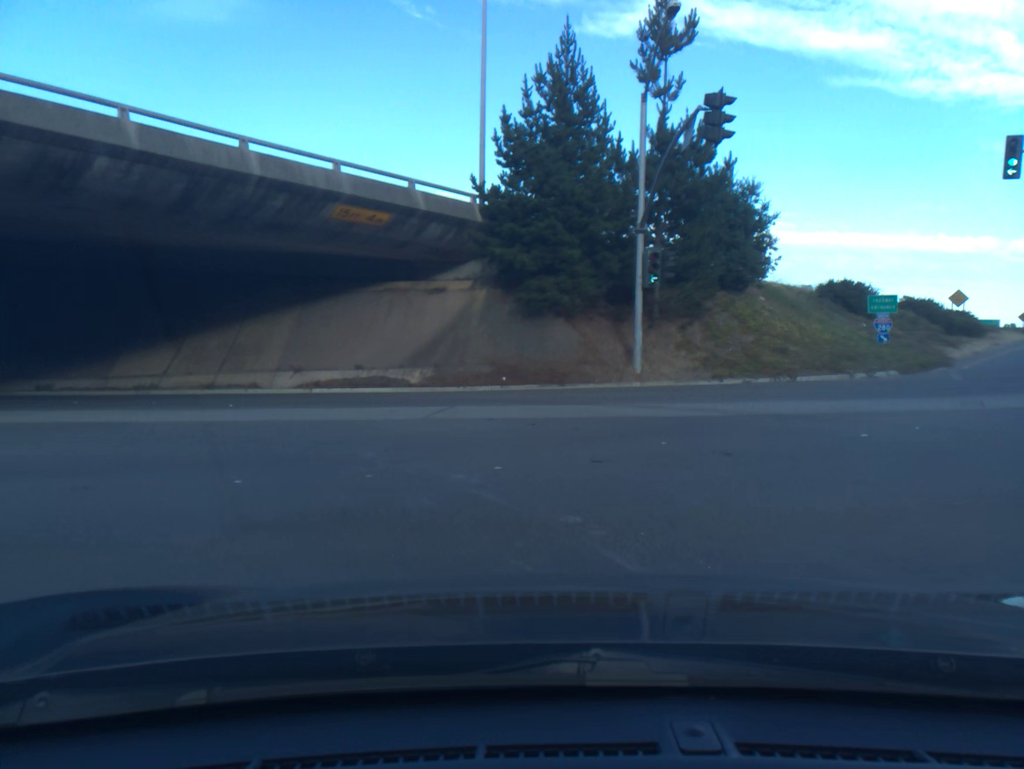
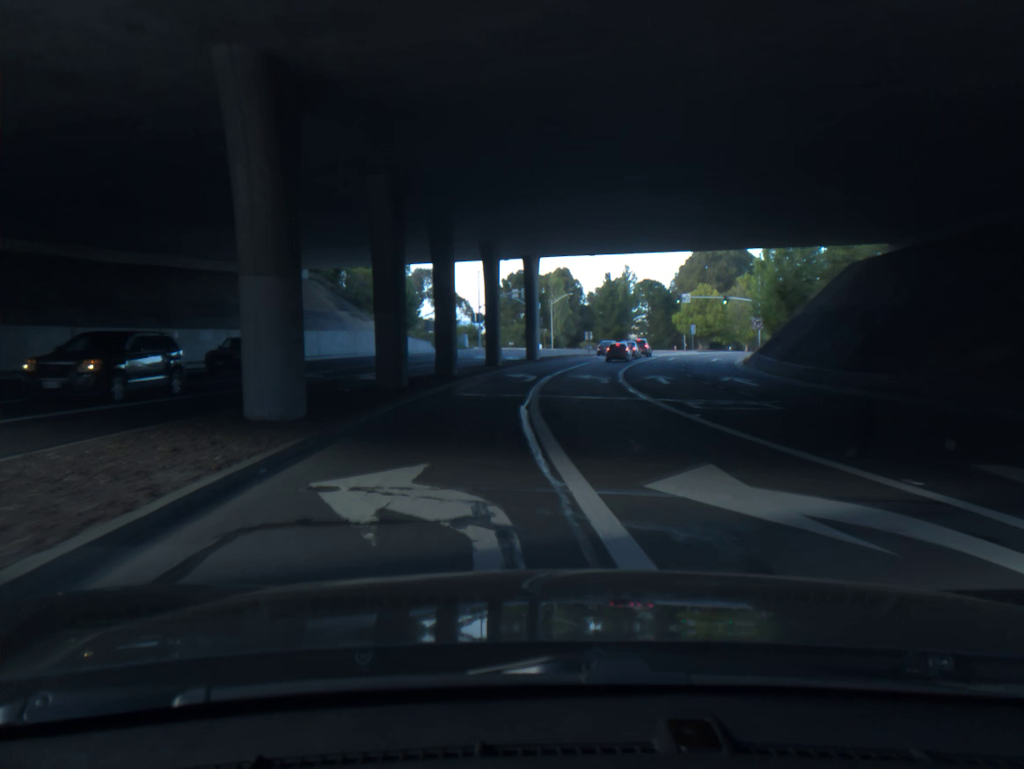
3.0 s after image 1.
(-16.1, +16.7) m; -76°
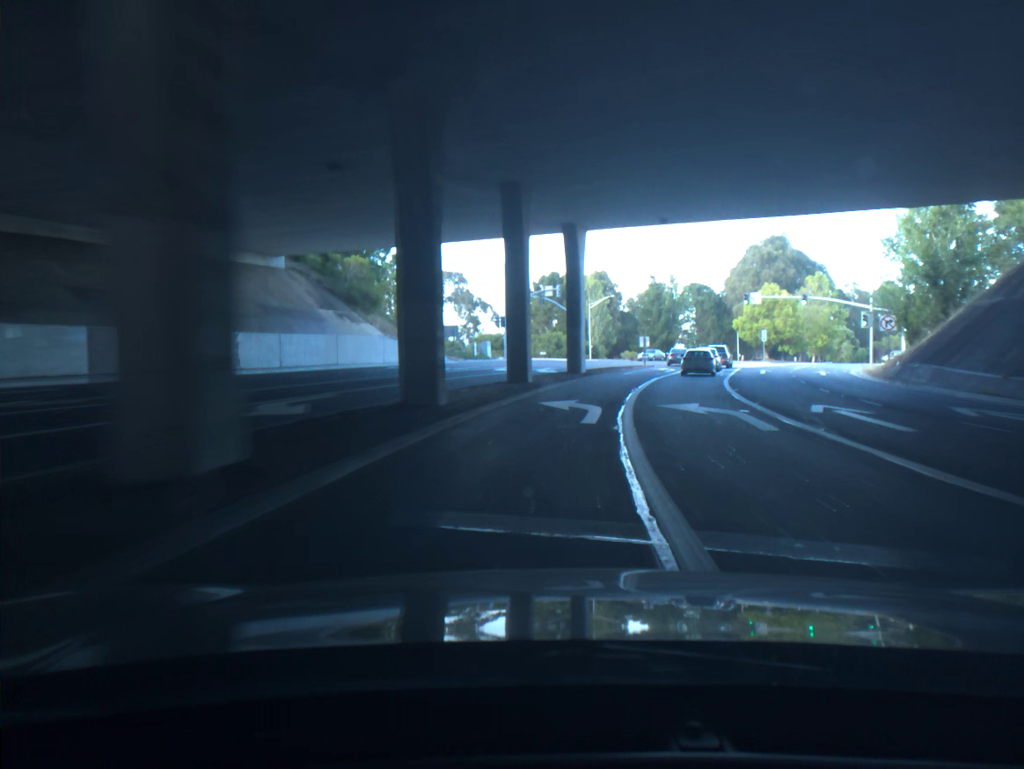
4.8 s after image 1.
(-0.3, +17.2) m; 0°
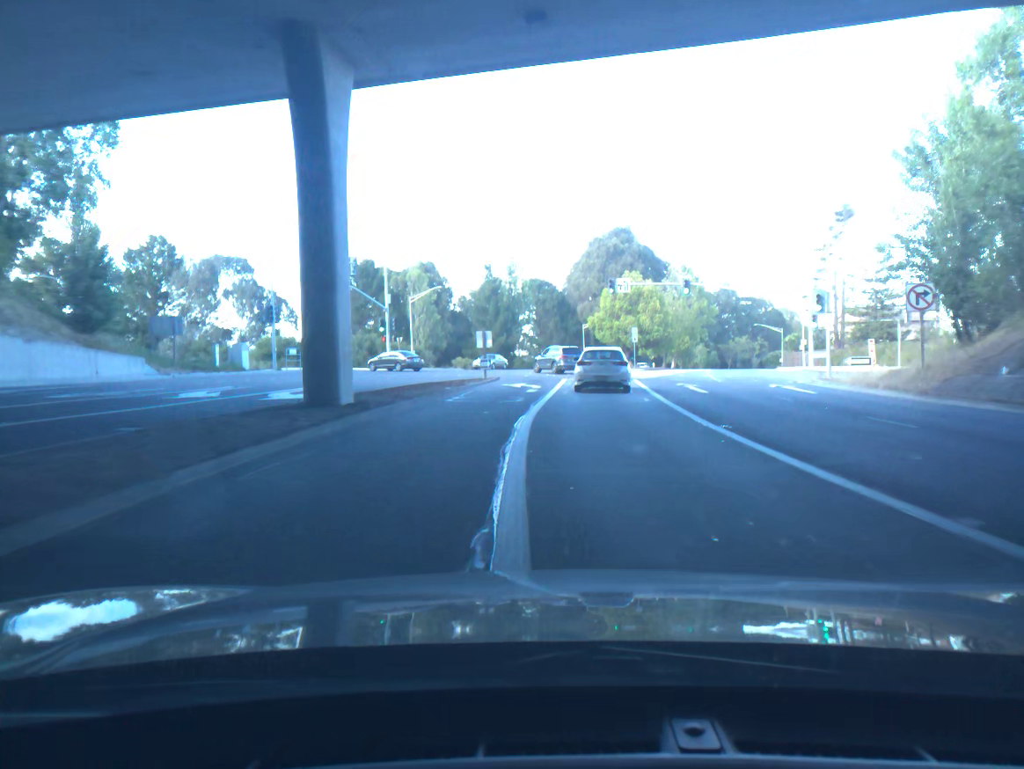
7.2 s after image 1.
(+2.6, +23.5) m; +13°
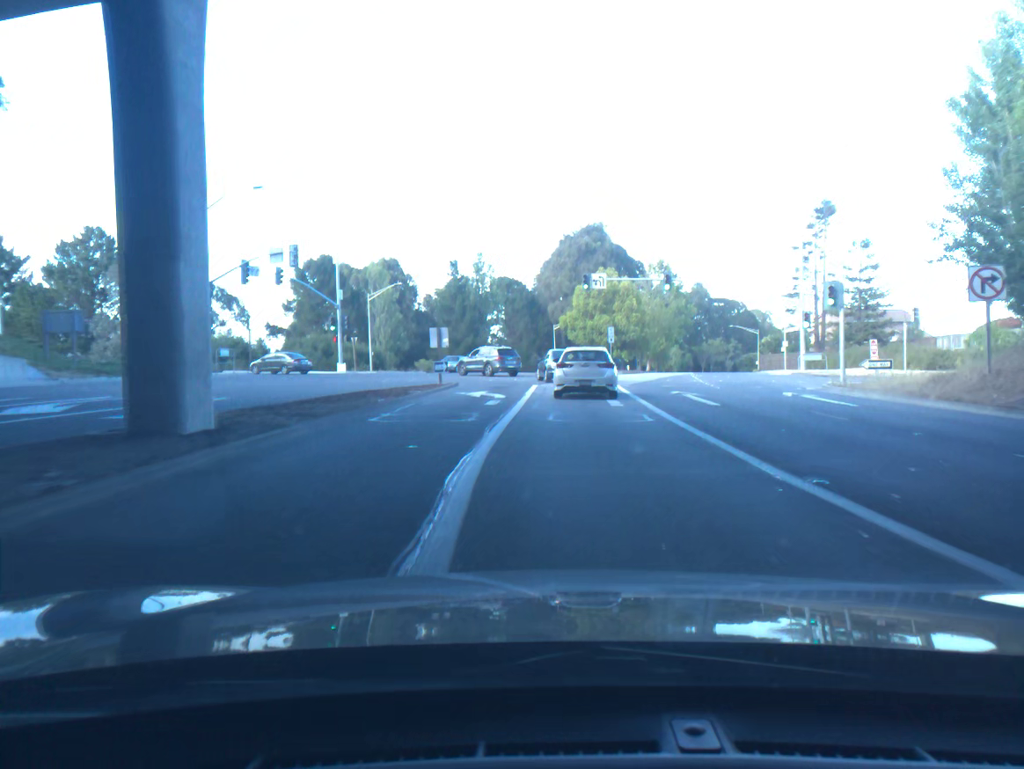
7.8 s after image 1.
(+0.1, +5.8) m; +2°
